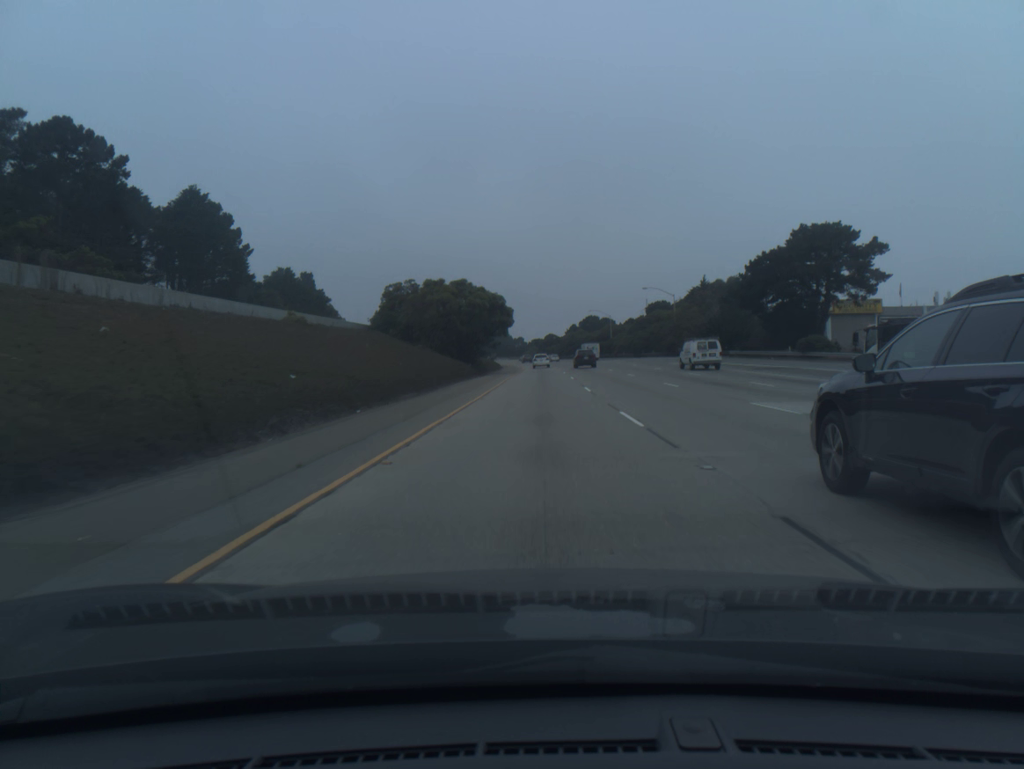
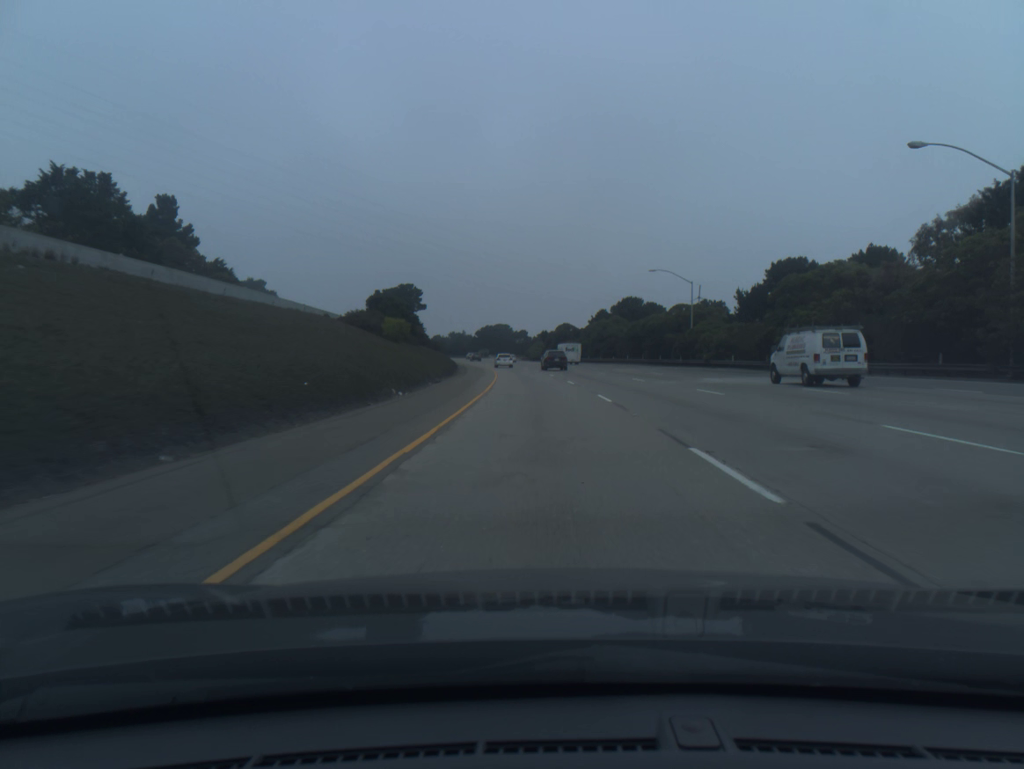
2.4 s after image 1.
(-0.3, +80.4) m; -1°
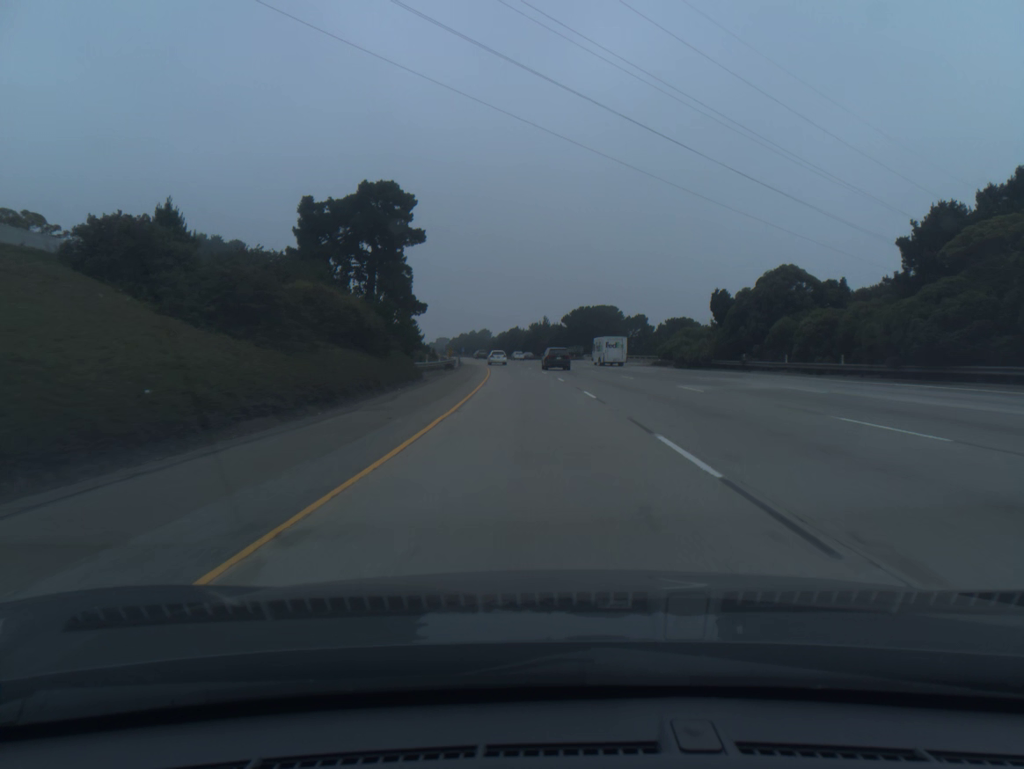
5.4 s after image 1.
(-5.3, +100.2) m; -7°
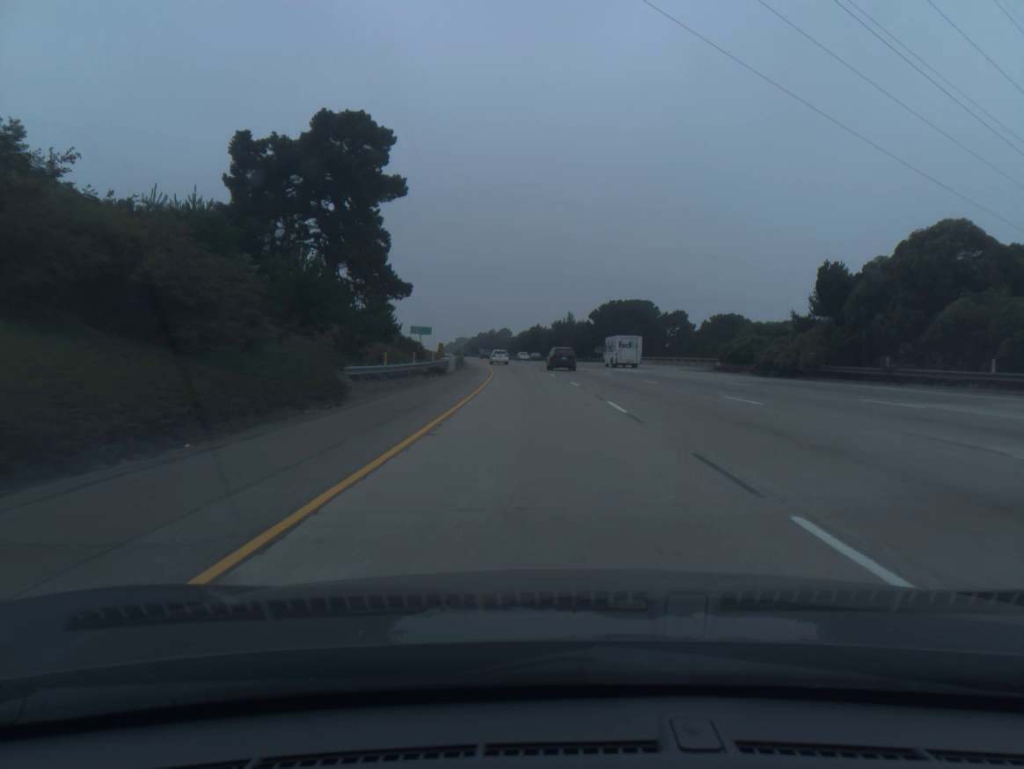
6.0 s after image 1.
(-0.3, +20.1) m; -2°
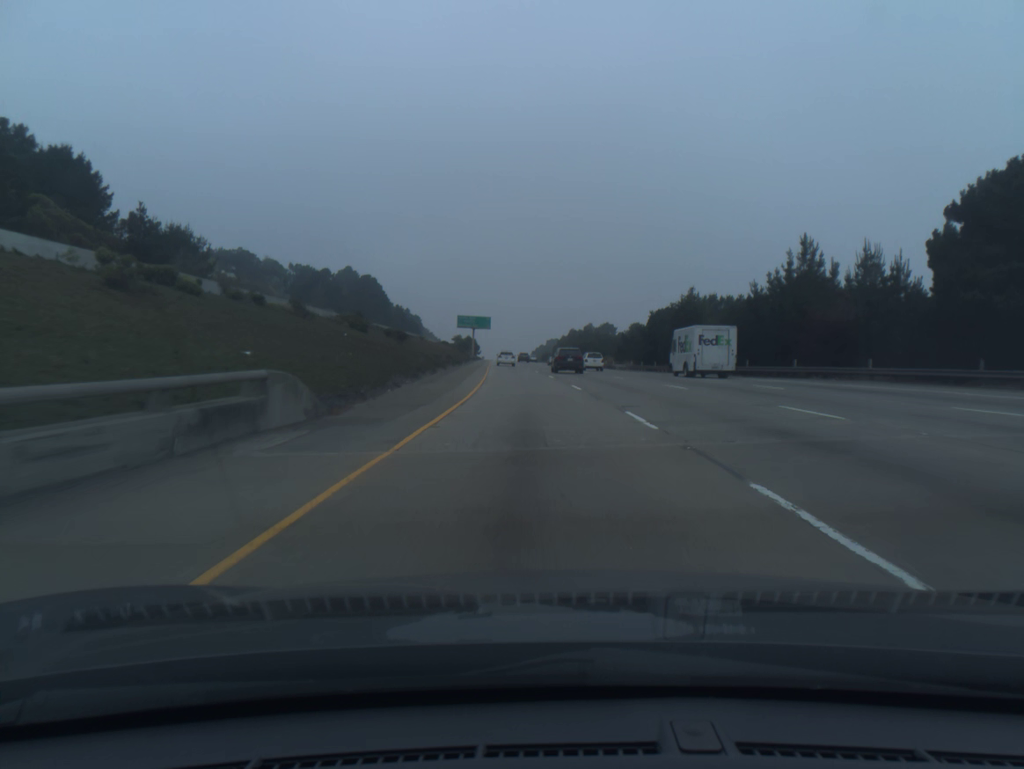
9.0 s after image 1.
(-6.0, +100.3) m; -7°
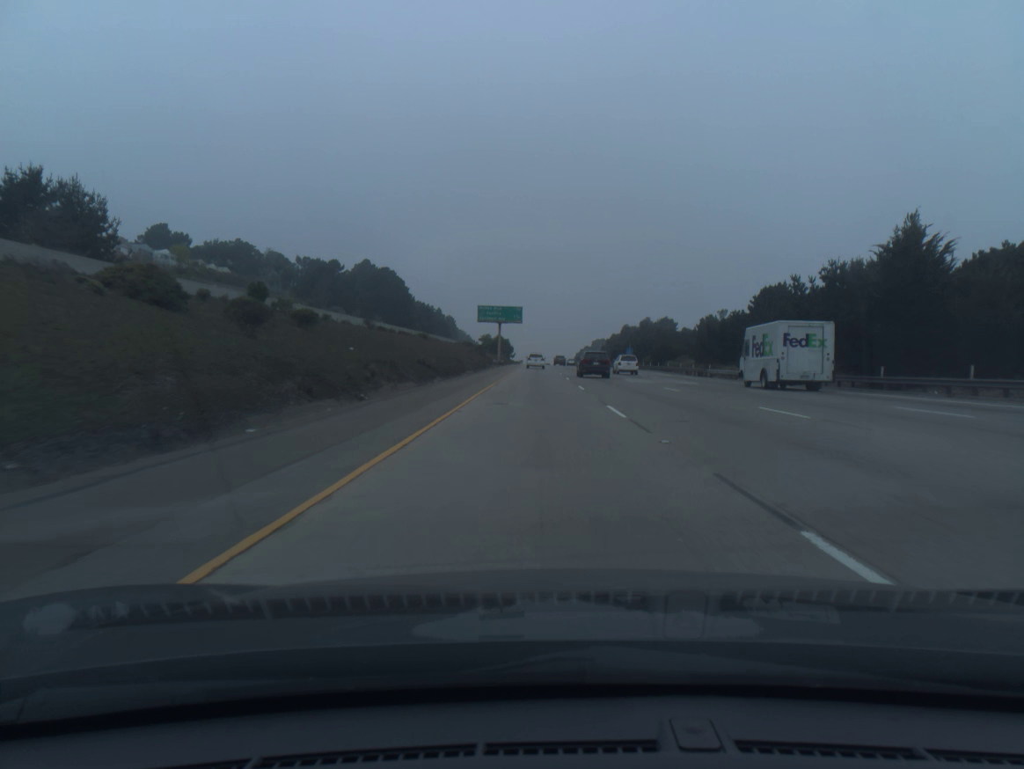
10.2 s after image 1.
(-1.1, +40.2) m; -3°
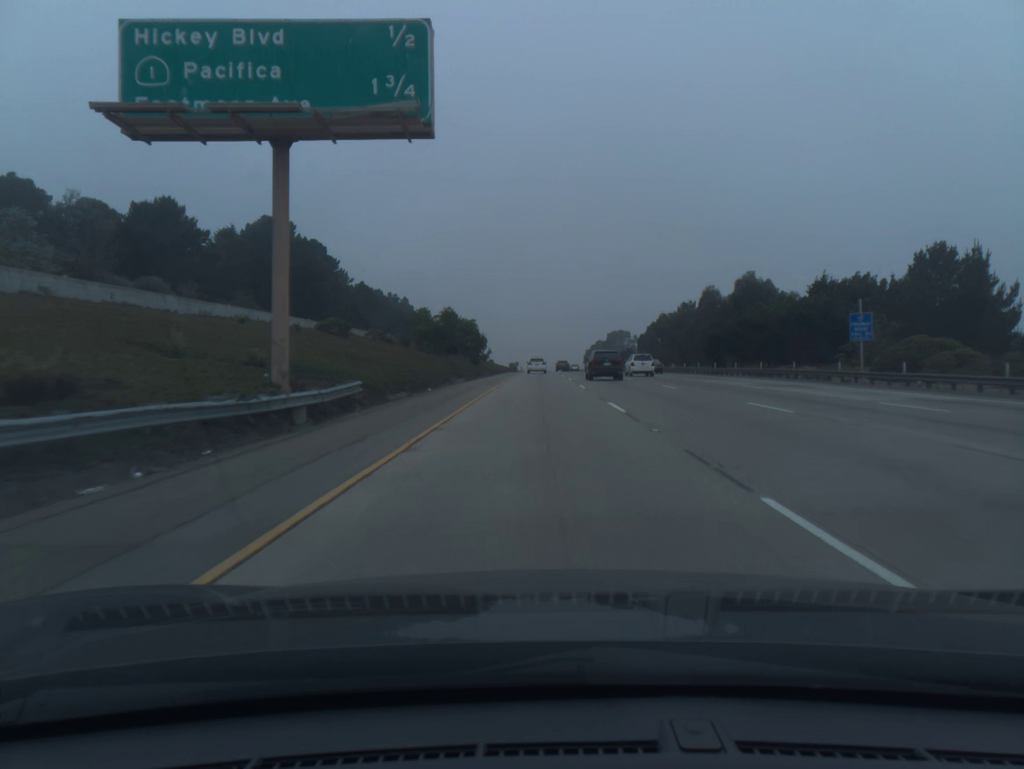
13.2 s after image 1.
(-1.0, +100.6) m; 0°
